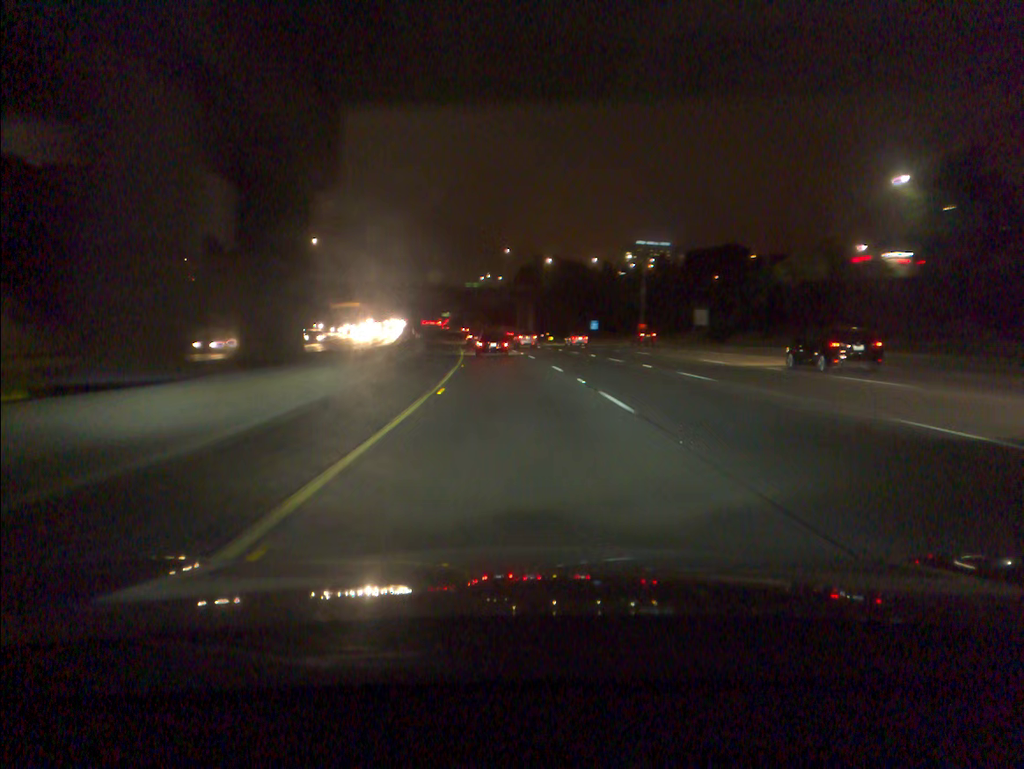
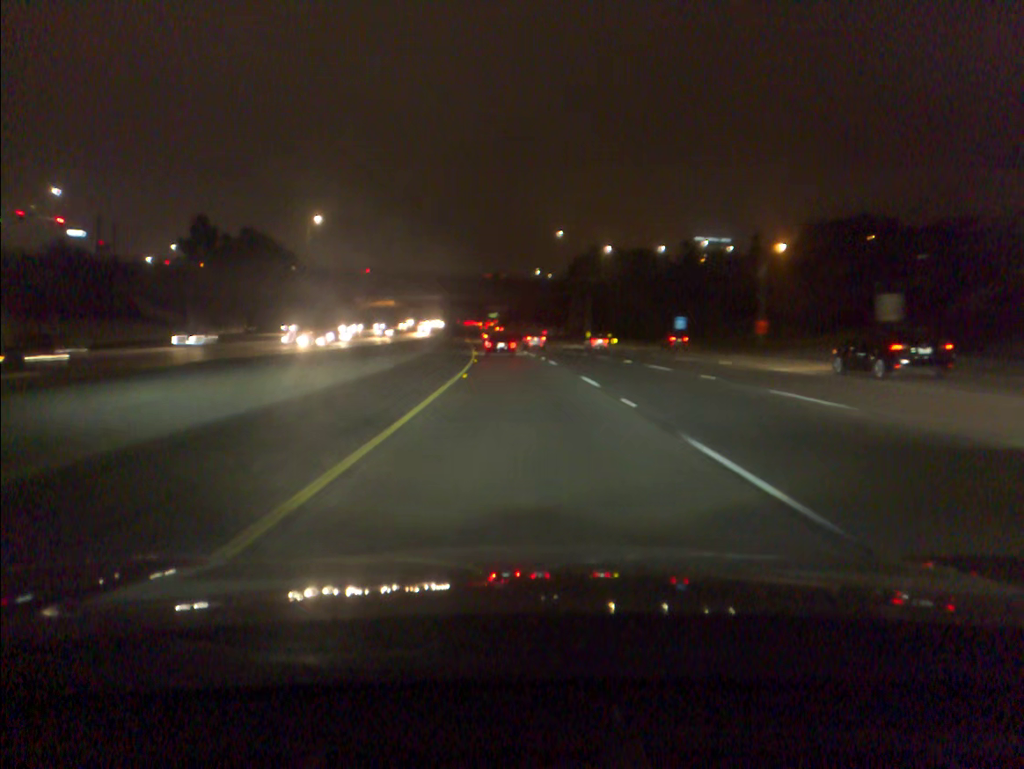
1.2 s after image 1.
(-1.1, +37.0) m; -4°
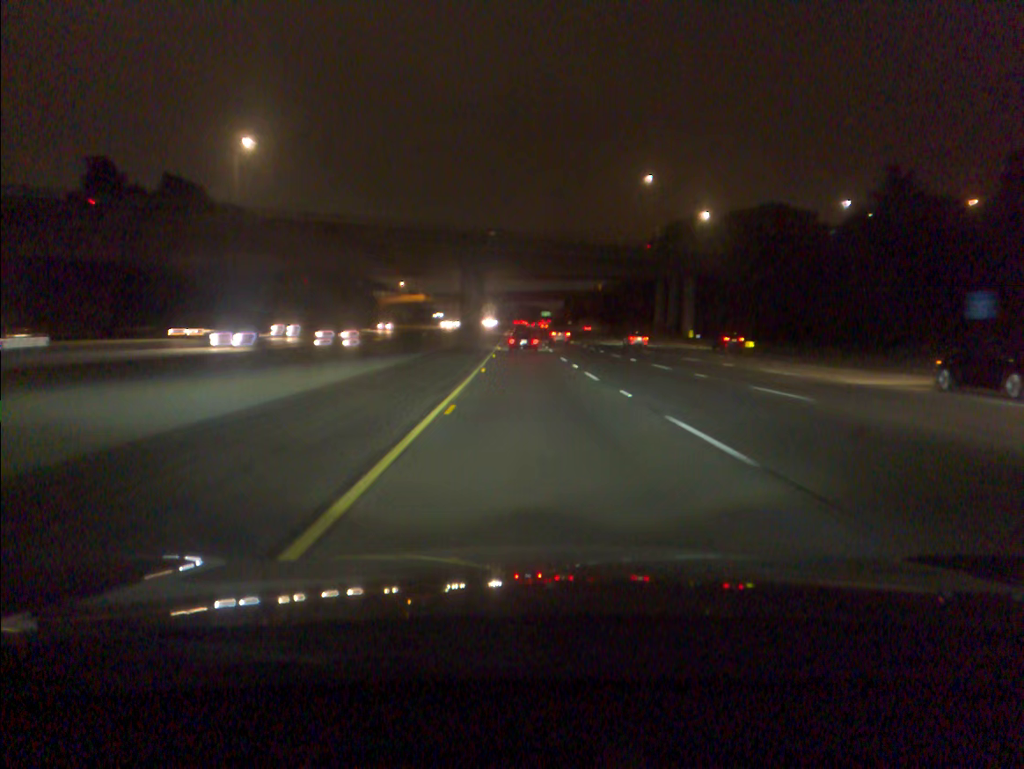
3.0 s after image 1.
(-2.2, +55.4) m; -4°
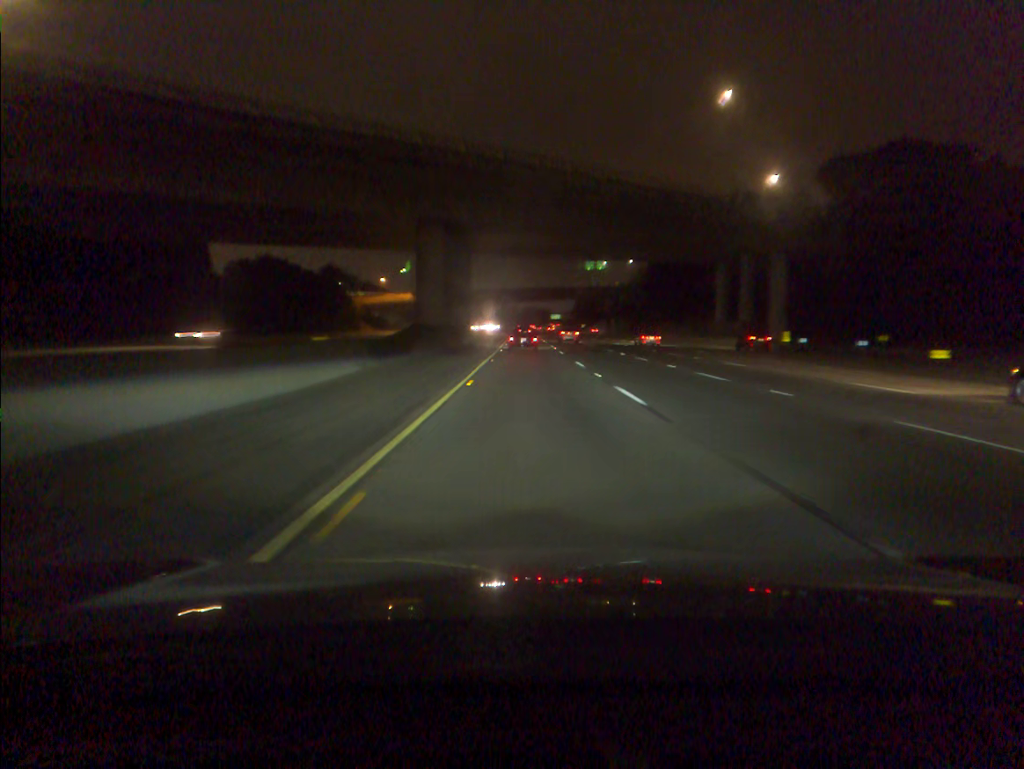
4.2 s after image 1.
(-0.2, +36.9) m; 0°
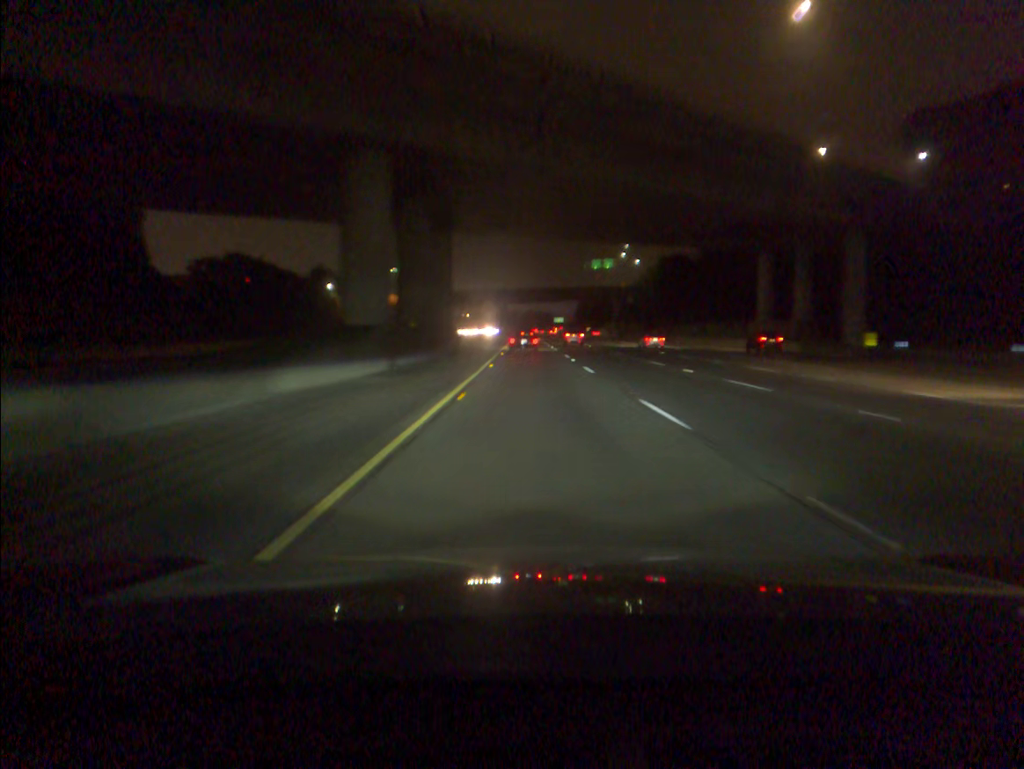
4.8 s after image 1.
(0.0, +18.4) m; 0°
